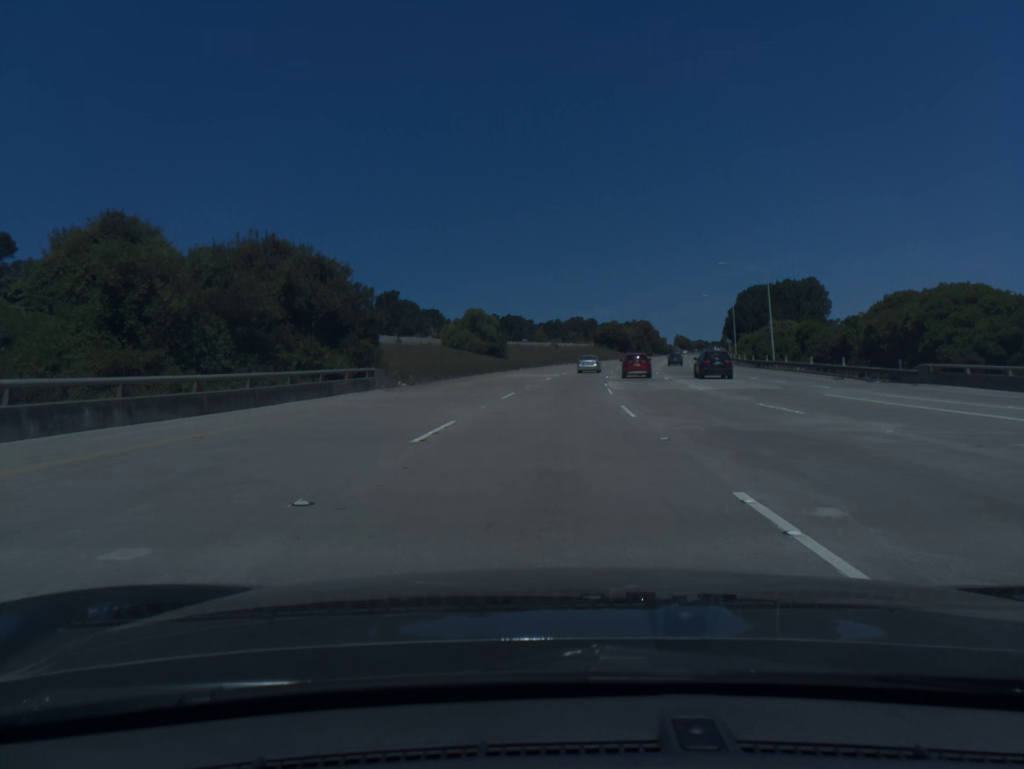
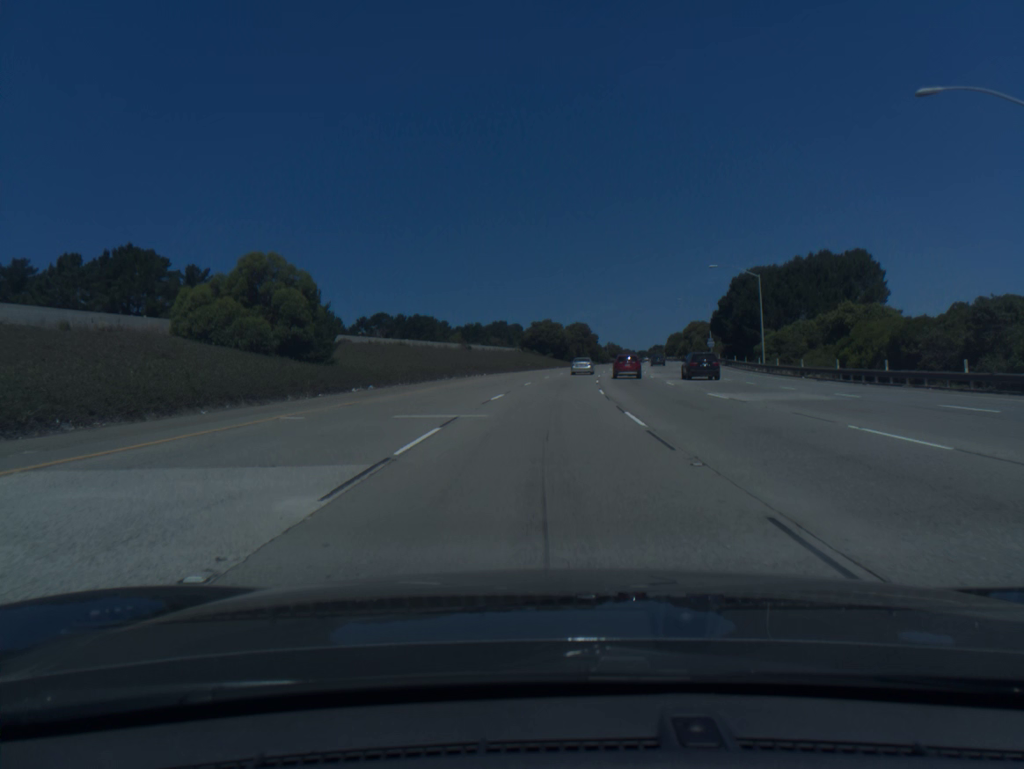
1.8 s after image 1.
(+2.5, +52.2) m; +6°
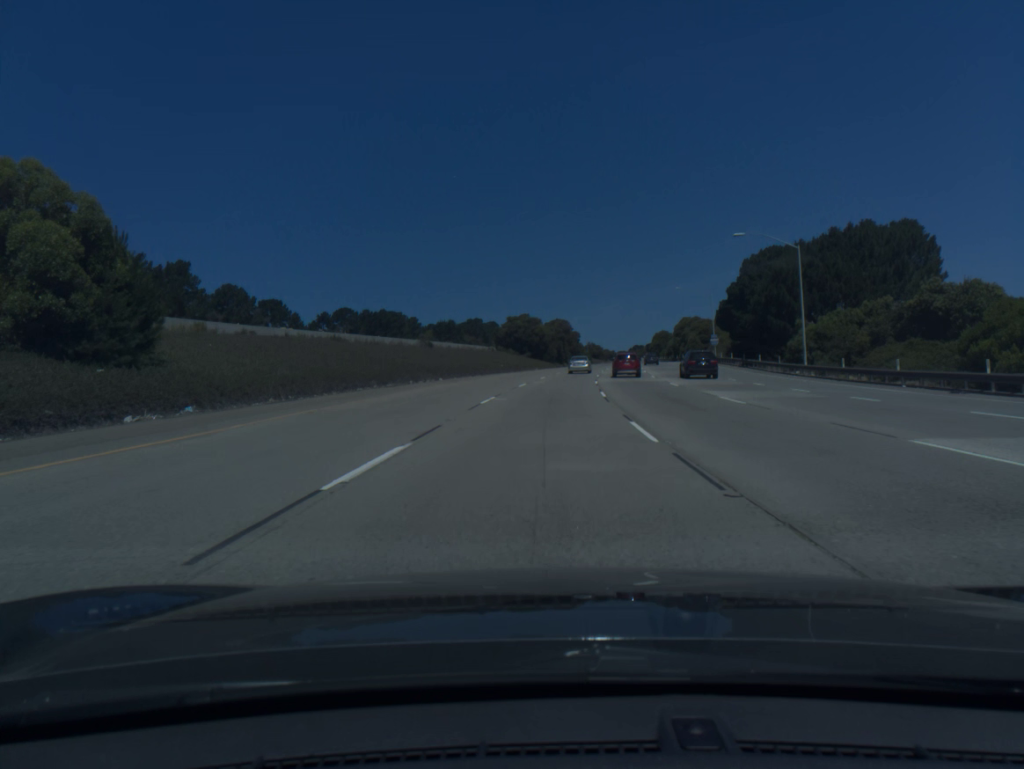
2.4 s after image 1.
(+0.2, +17.3) m; +2°
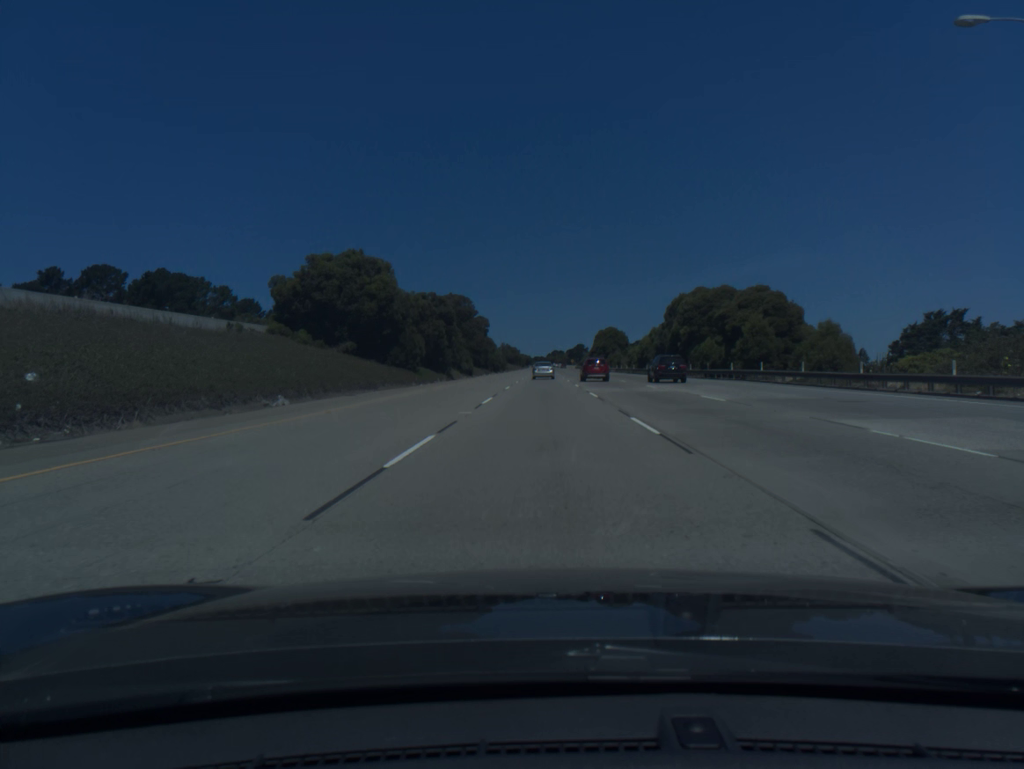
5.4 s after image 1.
(+5.1, +86.0) m; +6°
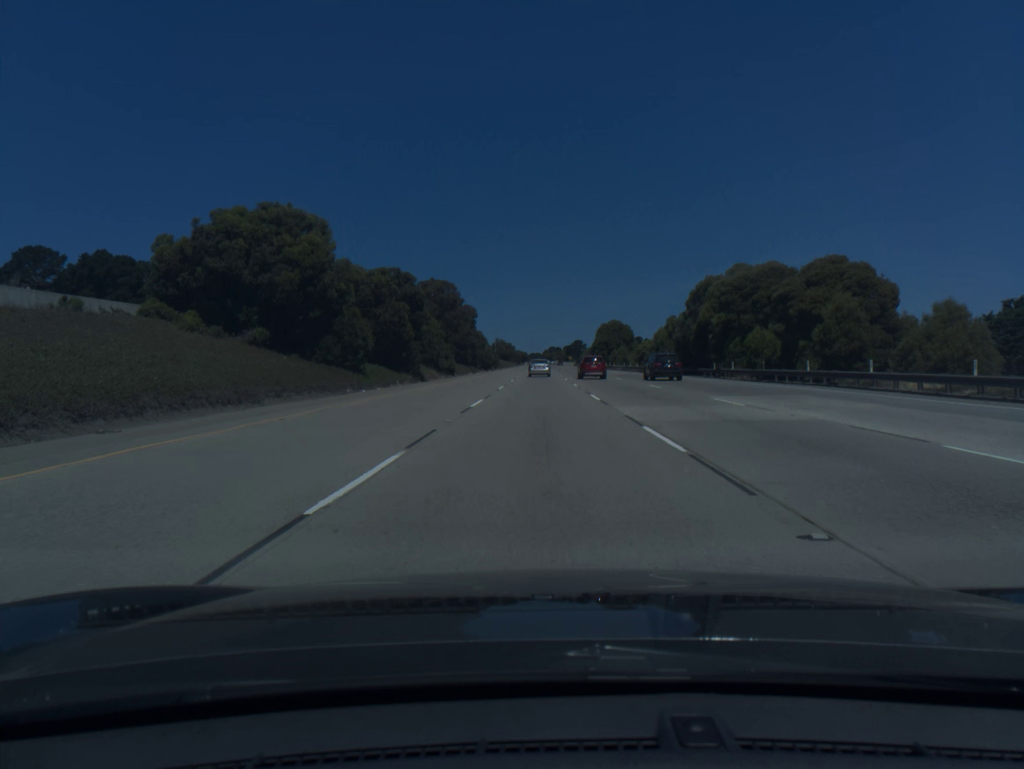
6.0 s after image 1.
(+0.1, +17.2) m; 0°
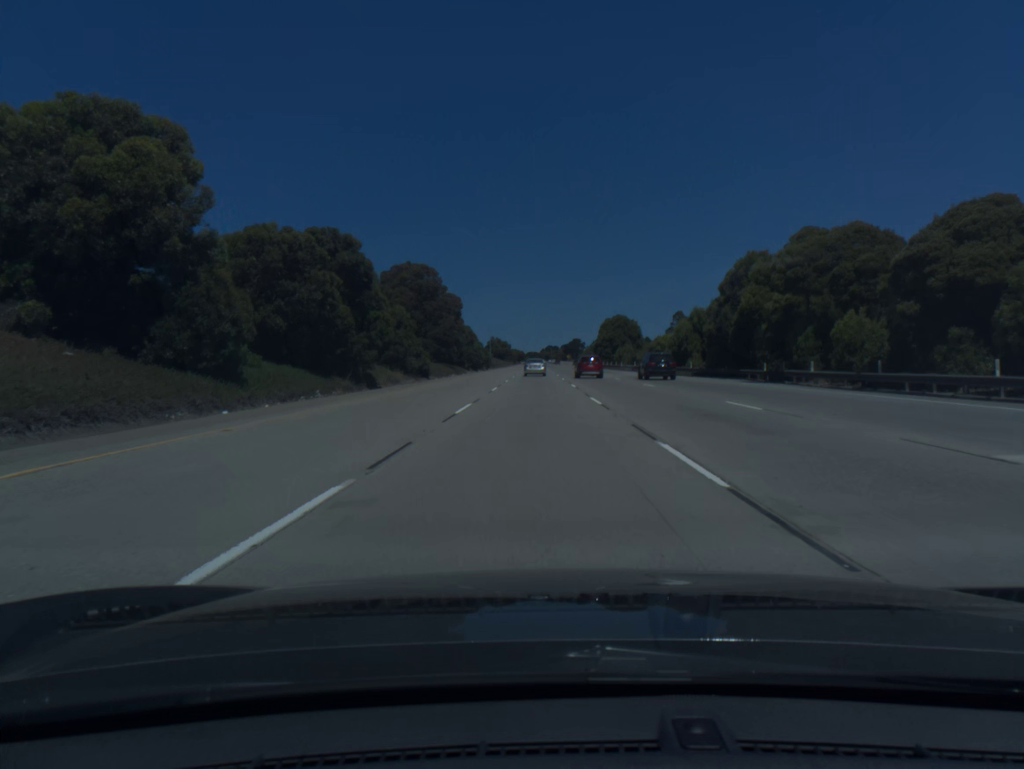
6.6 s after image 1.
(0.0, +17.2) m; 0°
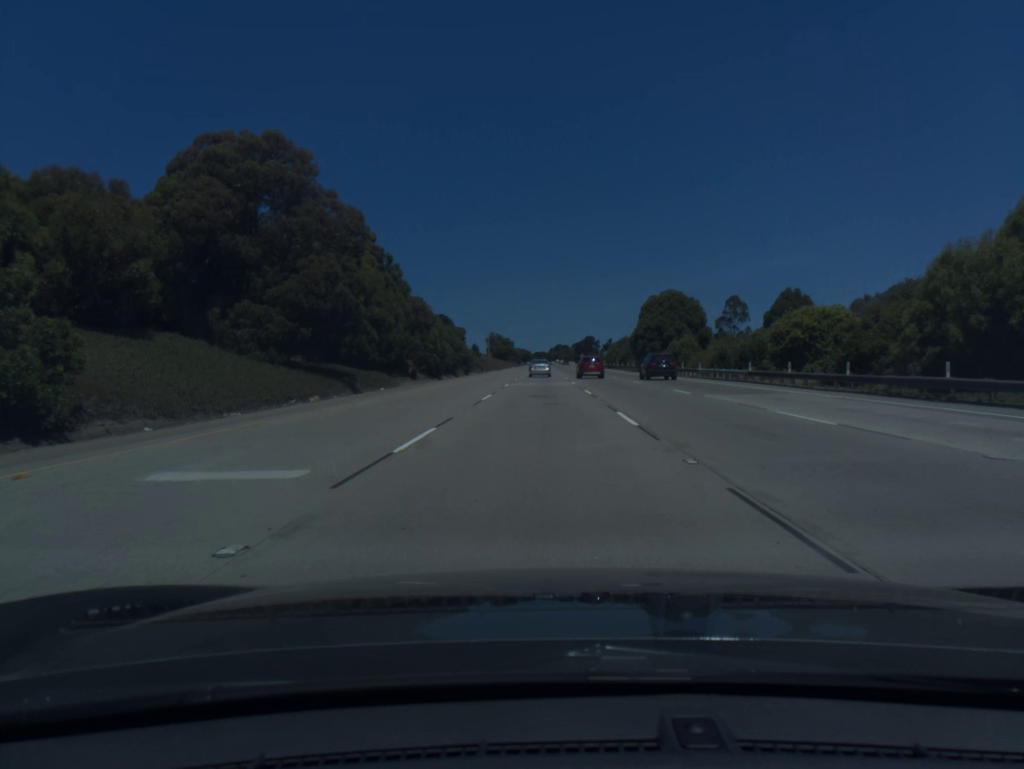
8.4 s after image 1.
(-0.2, +51.6) m; -1°
